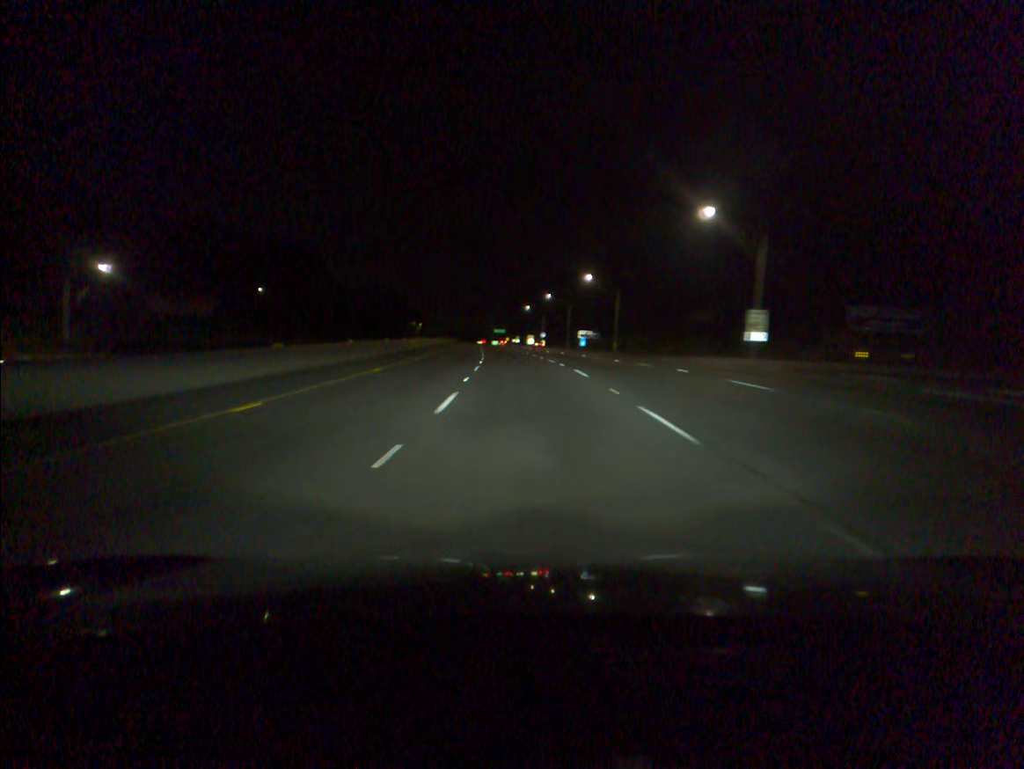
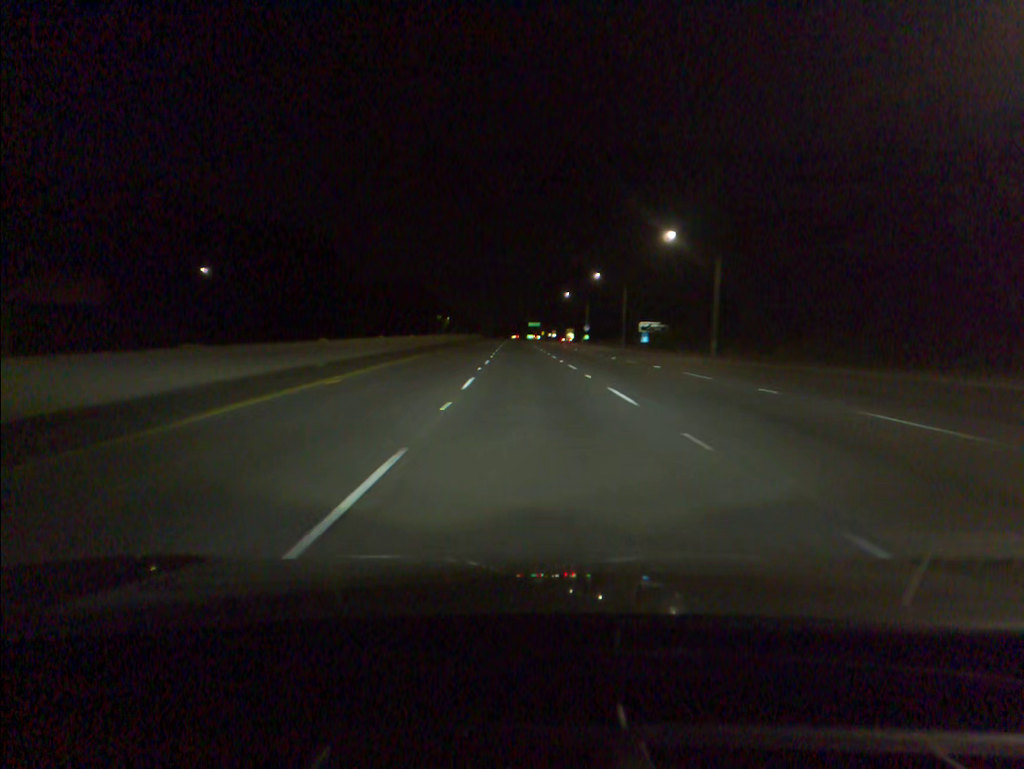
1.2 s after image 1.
(-0.9, +38.2) m; -3°
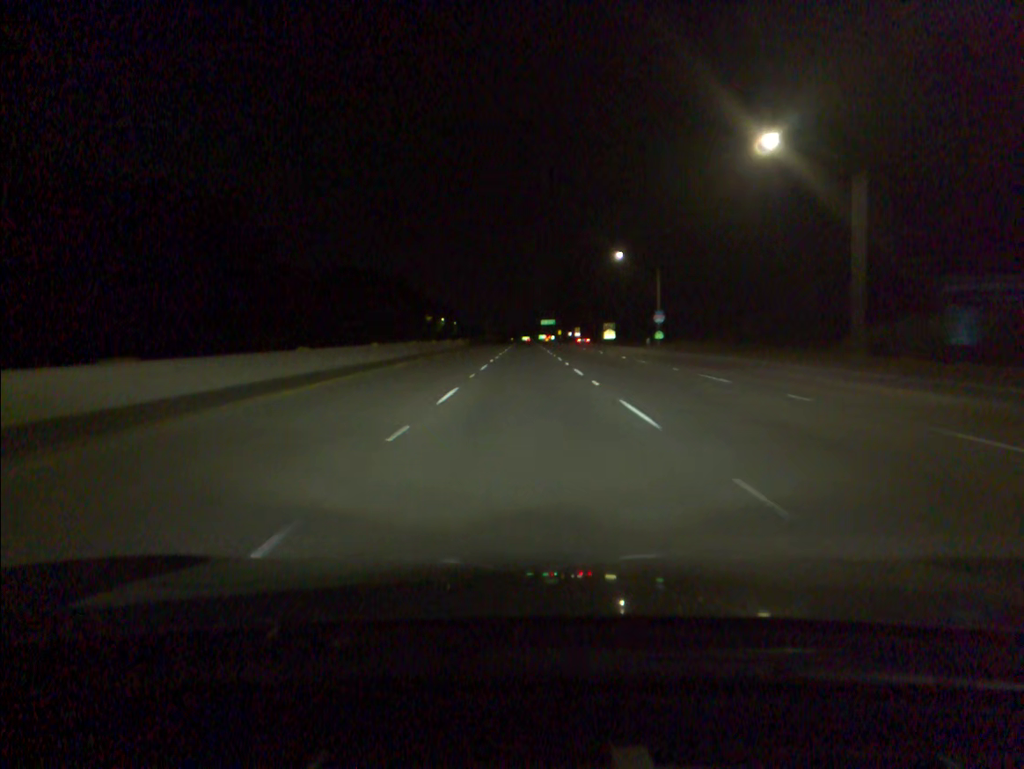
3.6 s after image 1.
(-1.1, +76.6) m; -1°
